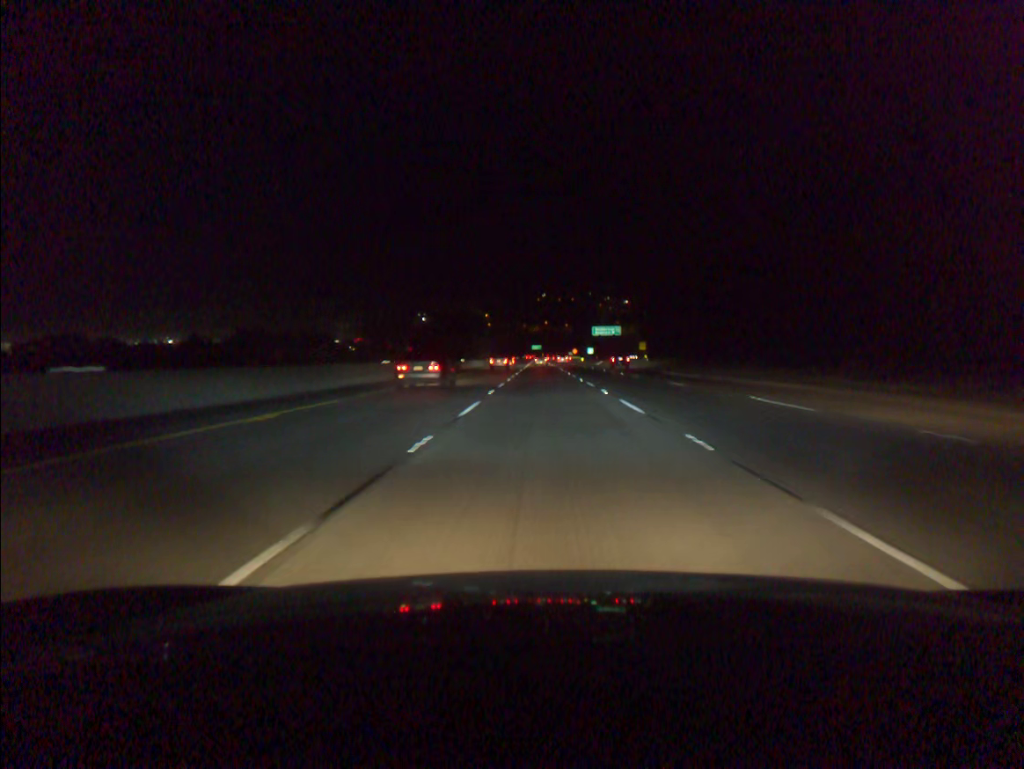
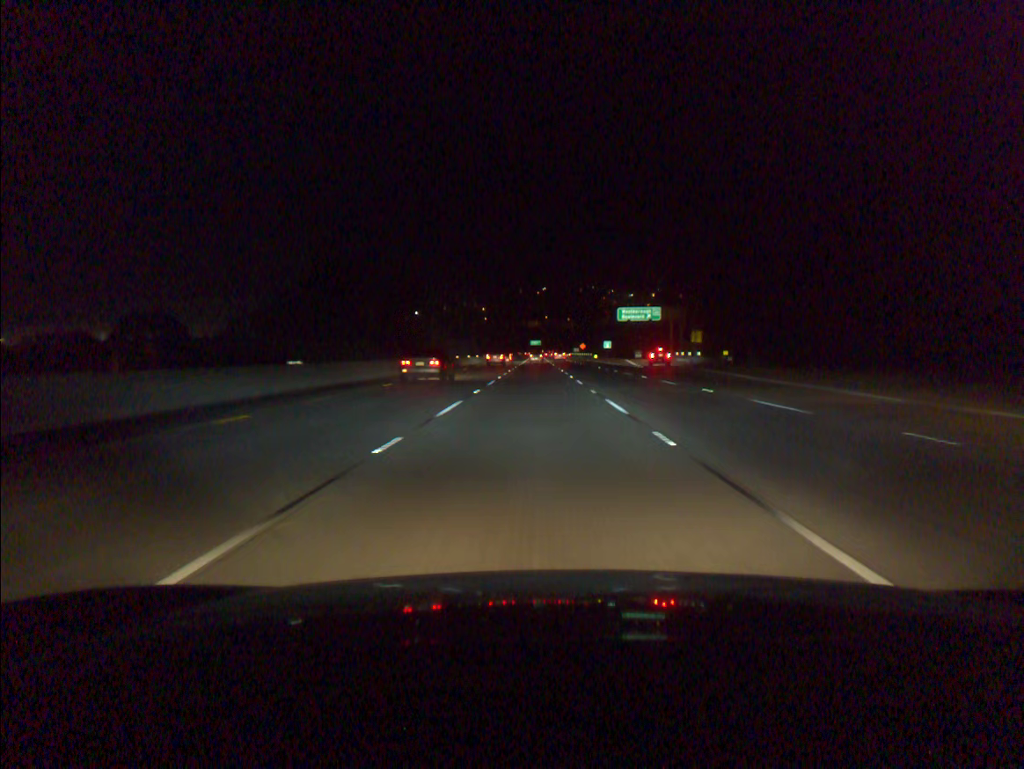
(+0.3, +58.9) m; 0°
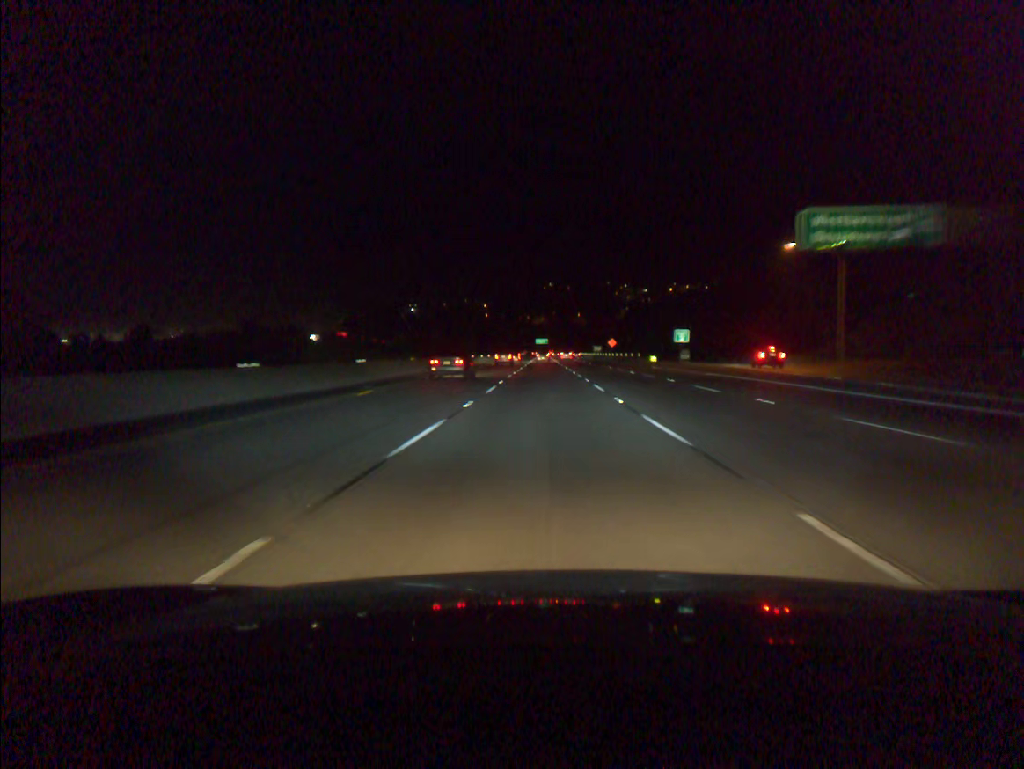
(-0.5, +78.6) m; 0°
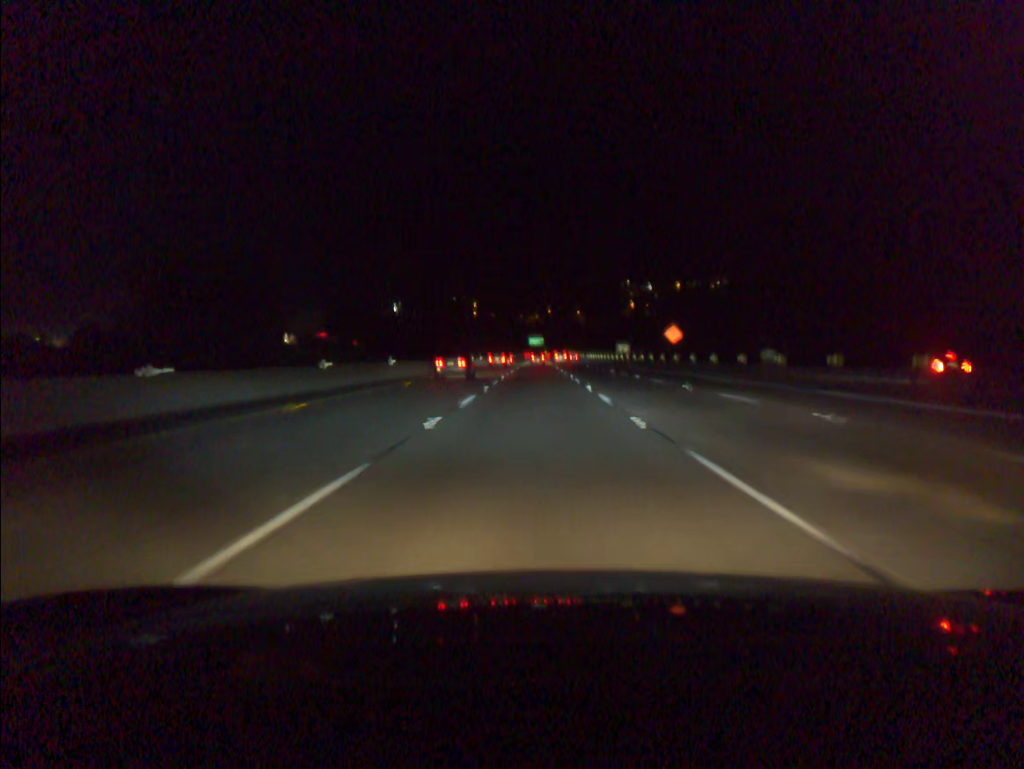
(+0.3, +78.6) m; 0°
